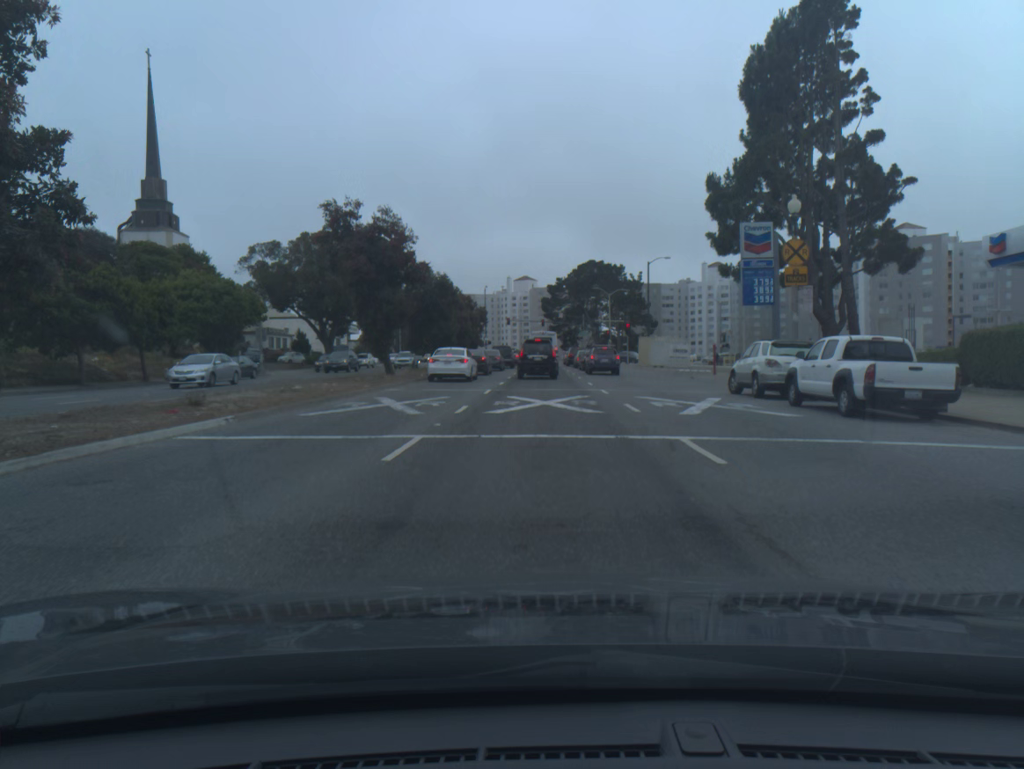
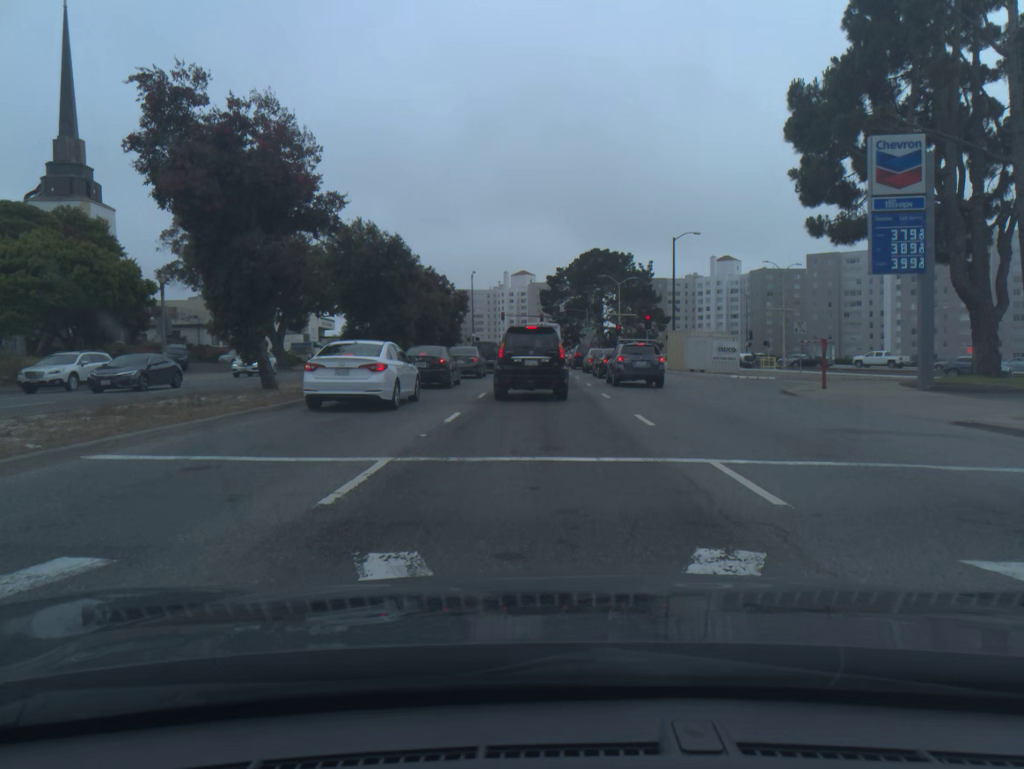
(0.0, +17.3) m; 0°
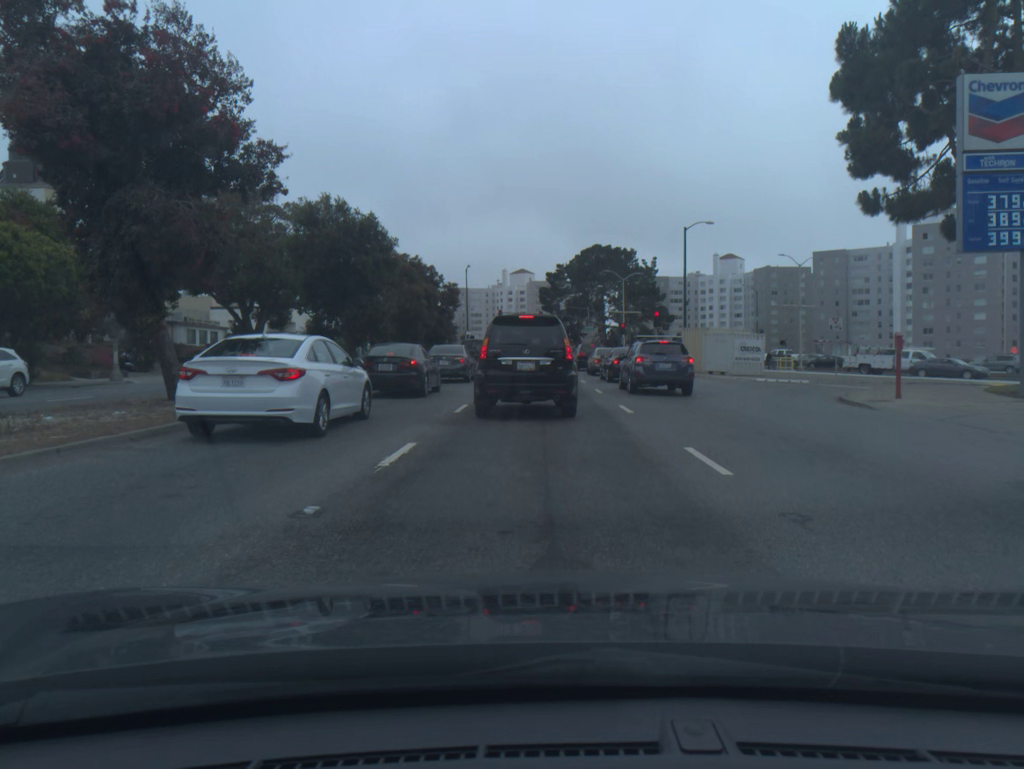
(0.0, +5.5) m; 0°
